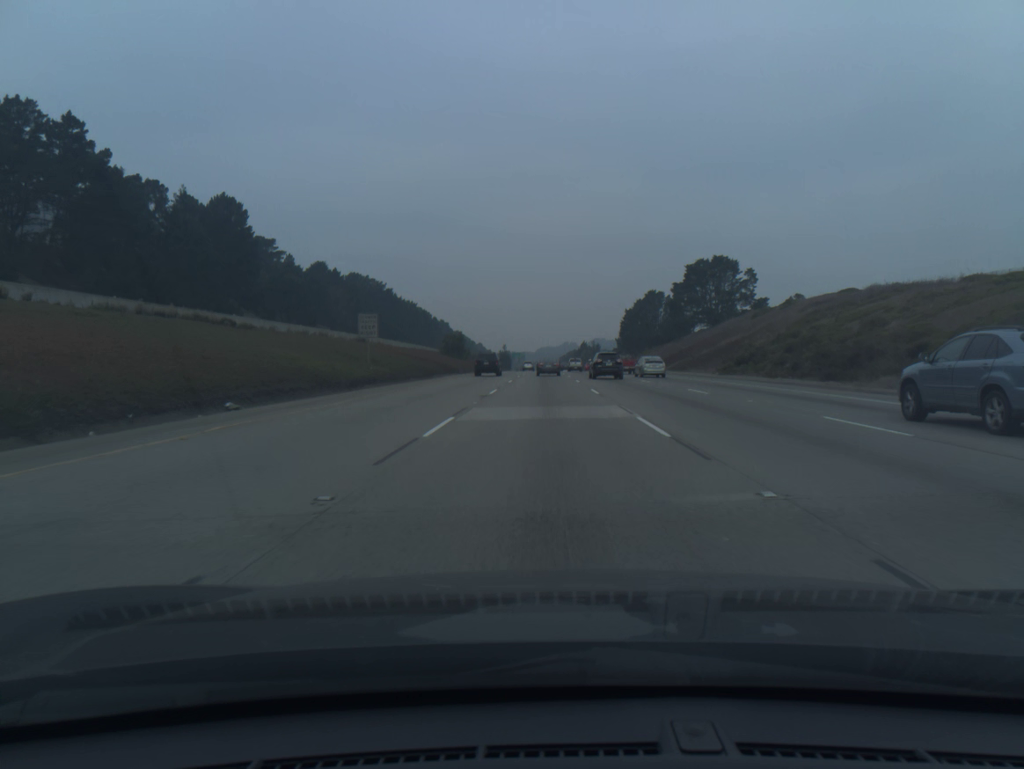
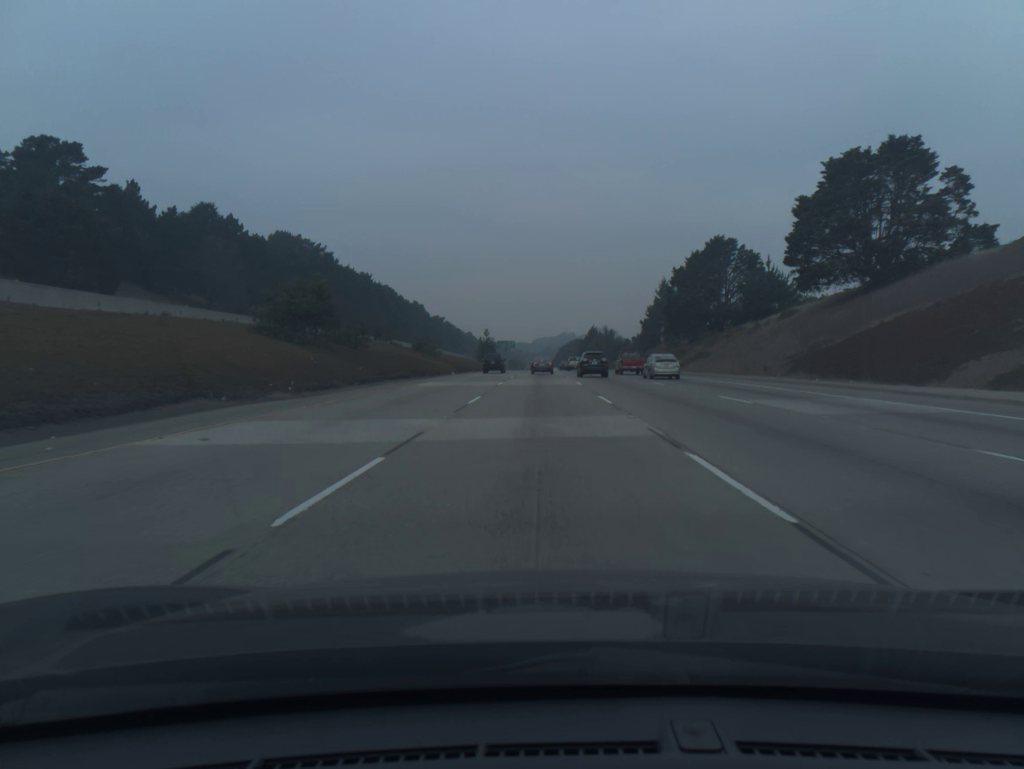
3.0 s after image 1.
(+0.1, +79.1) m; 0°
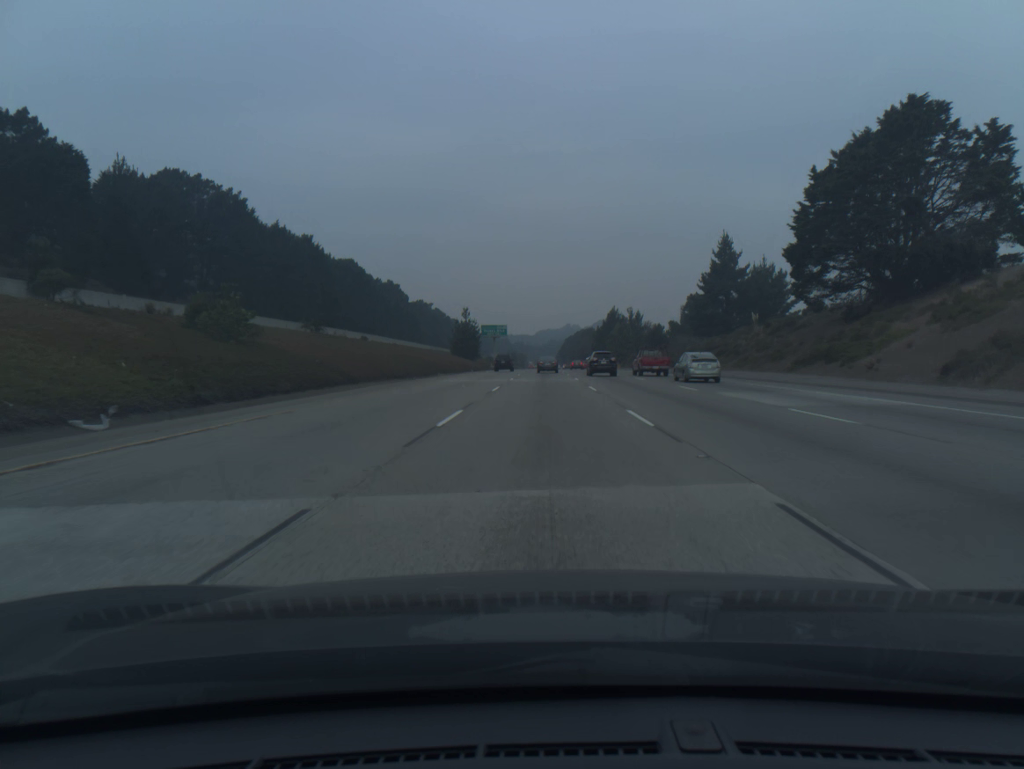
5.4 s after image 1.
(-0.2, +65.3) m; 0°
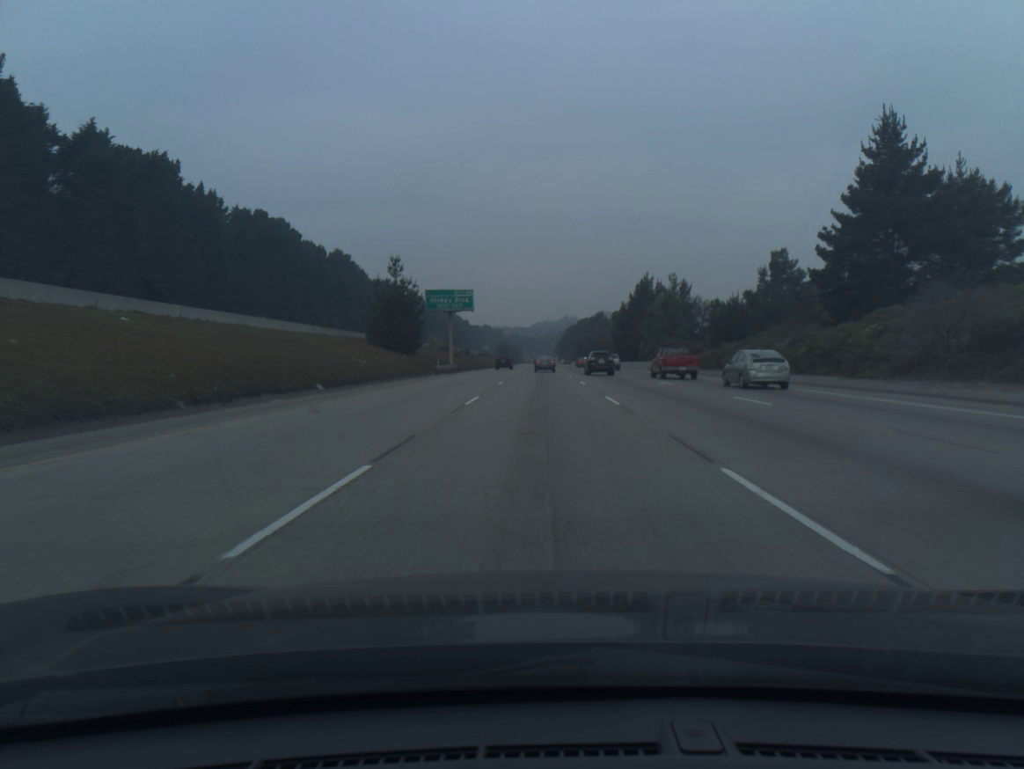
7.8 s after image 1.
(+0.1, +67.4) m; 0°
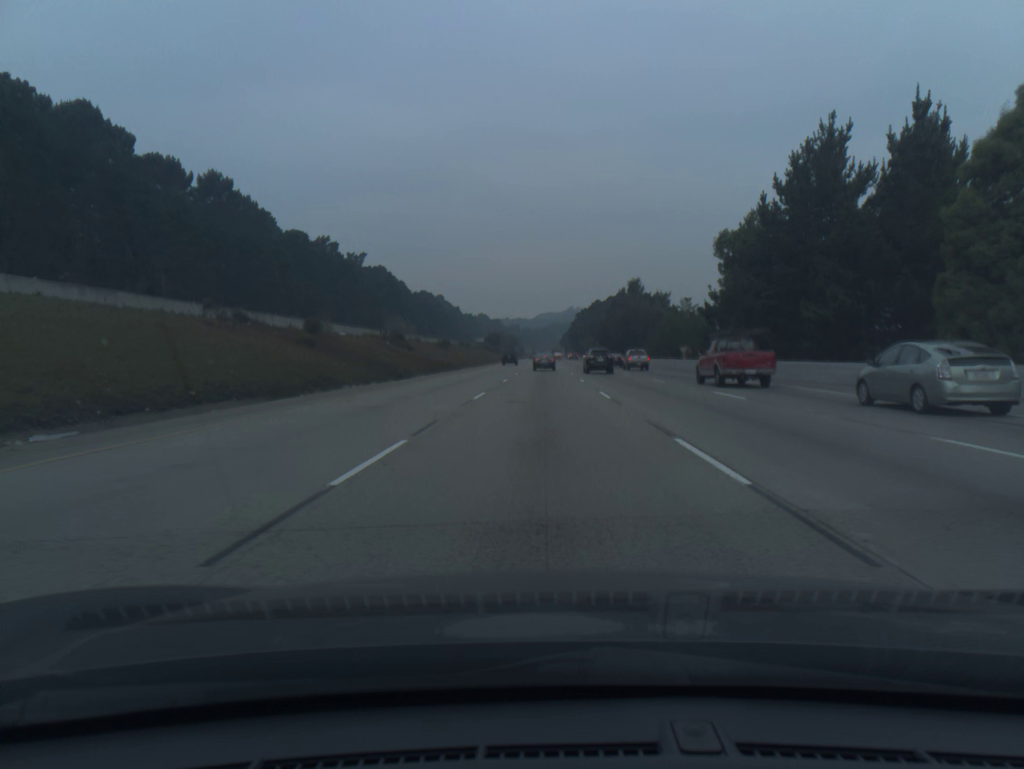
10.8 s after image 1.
(-0.1, +85.1) m; 0°
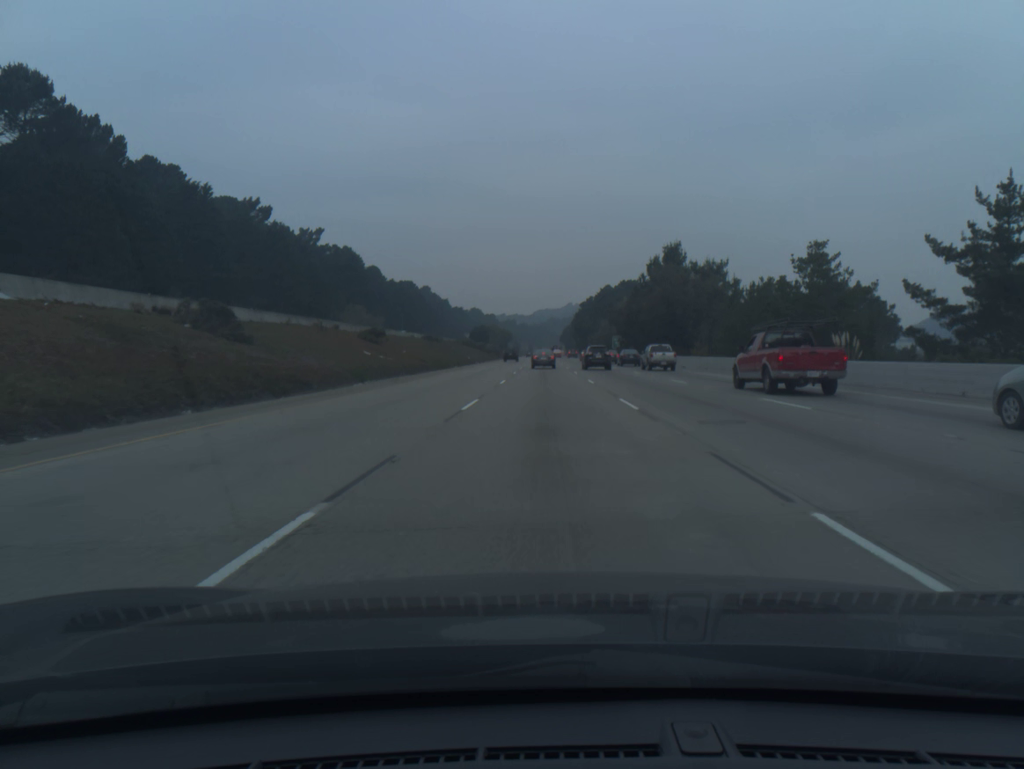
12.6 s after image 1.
(0.0, +49.0) m; 0°
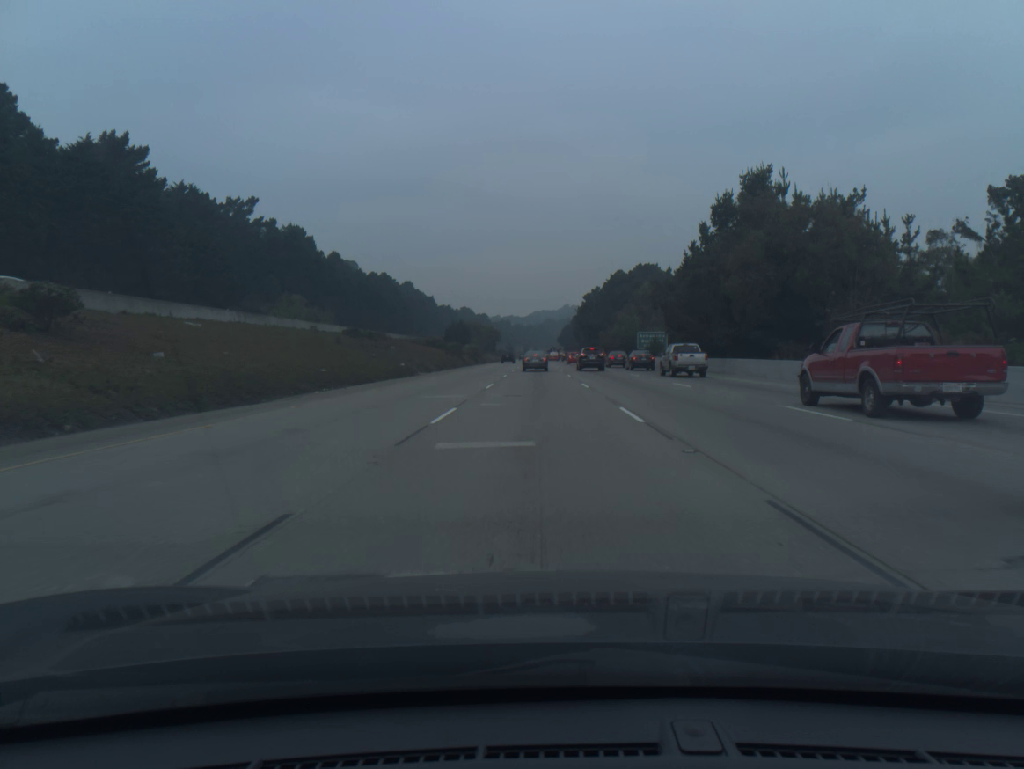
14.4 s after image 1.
(+0.1, +46.8) m; 0°
